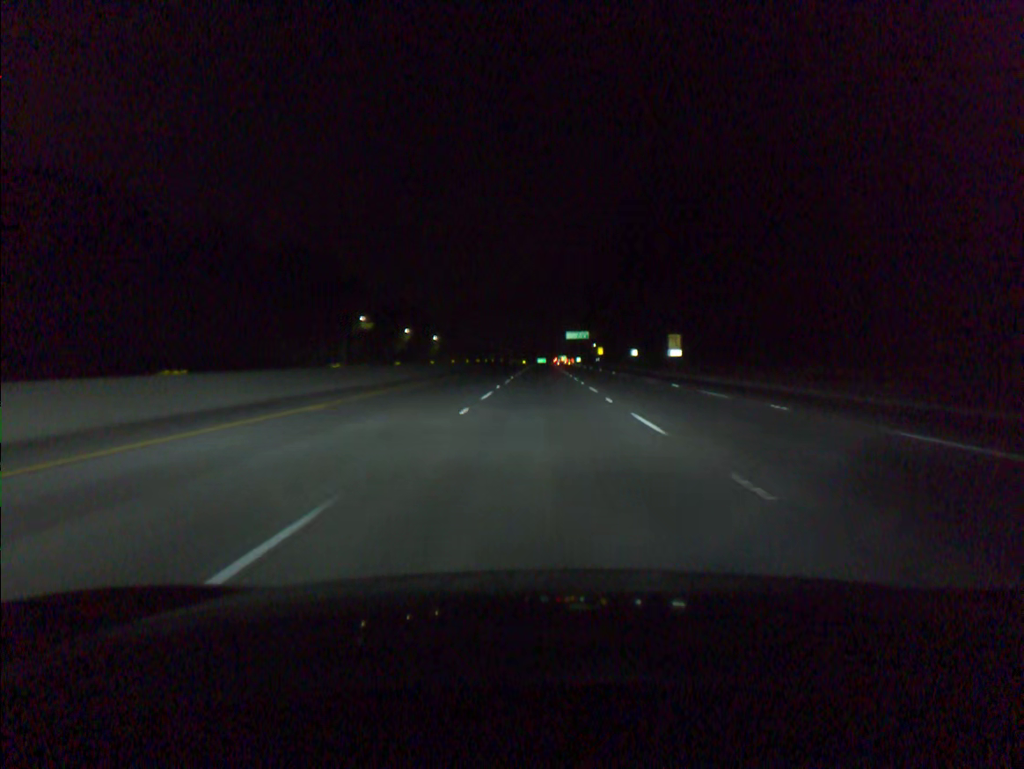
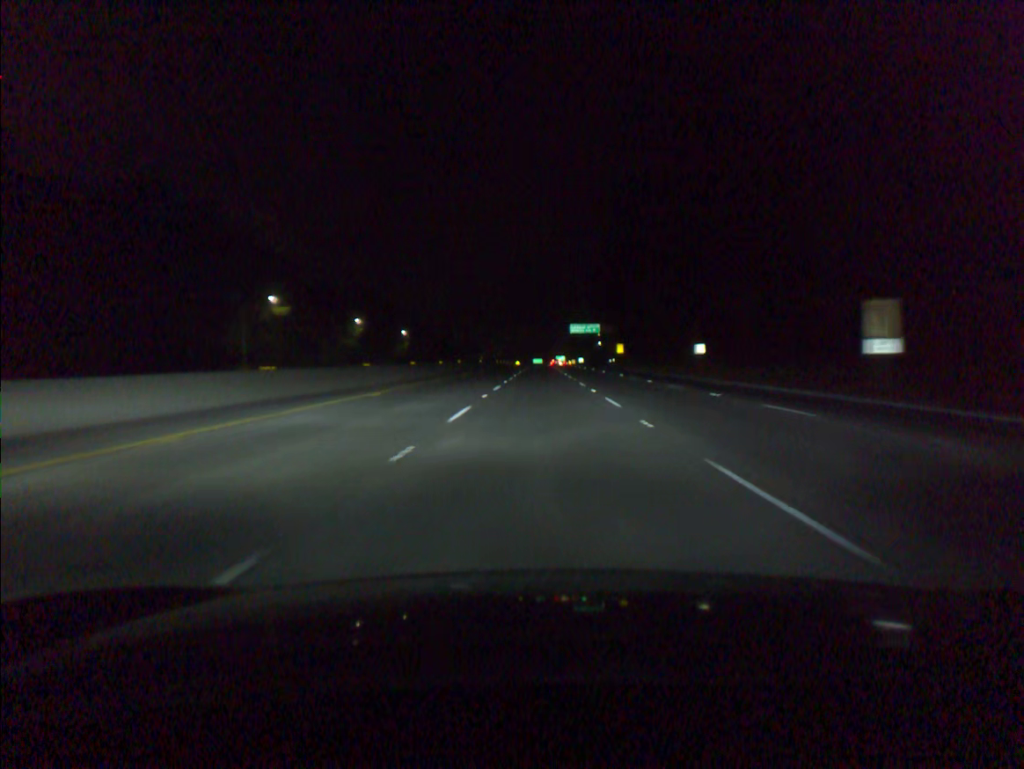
(+0.1, +51.6) m; 0°
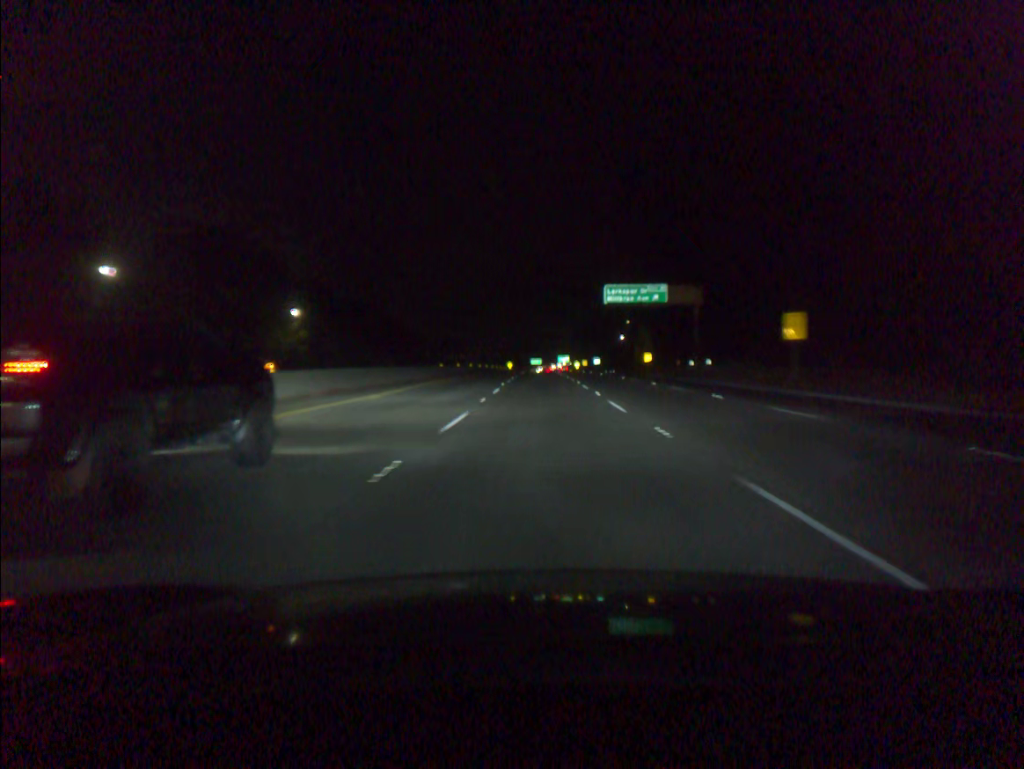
(0.0, +88.7) m; 0°
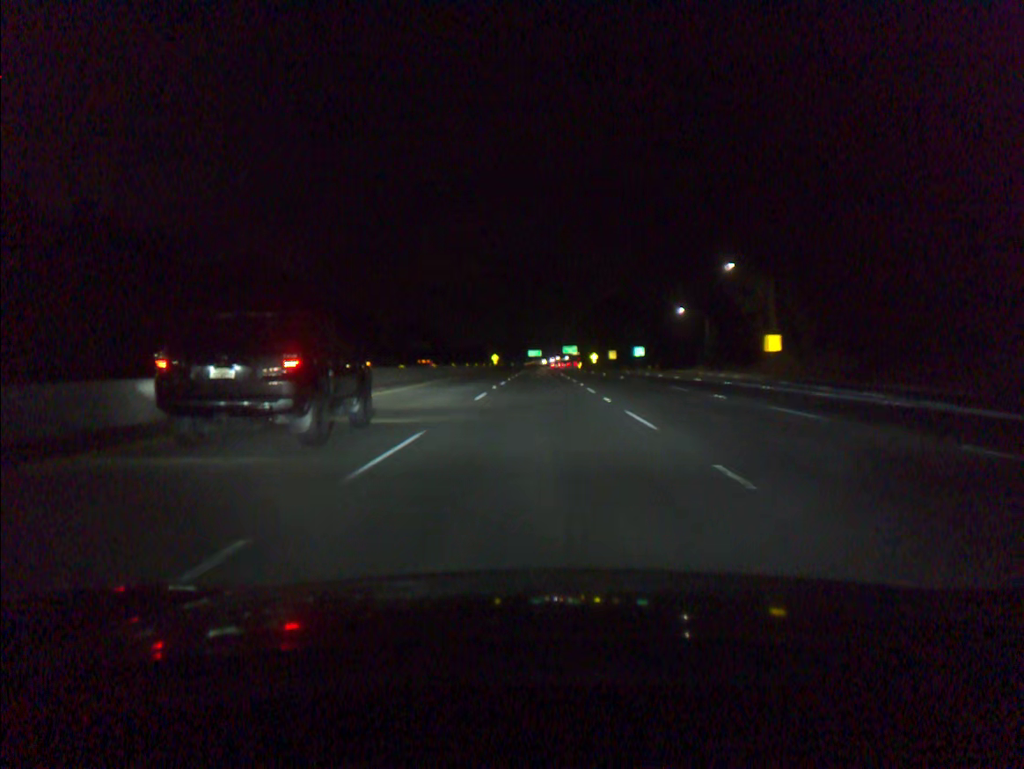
(0.0, +92.3) m; 0°
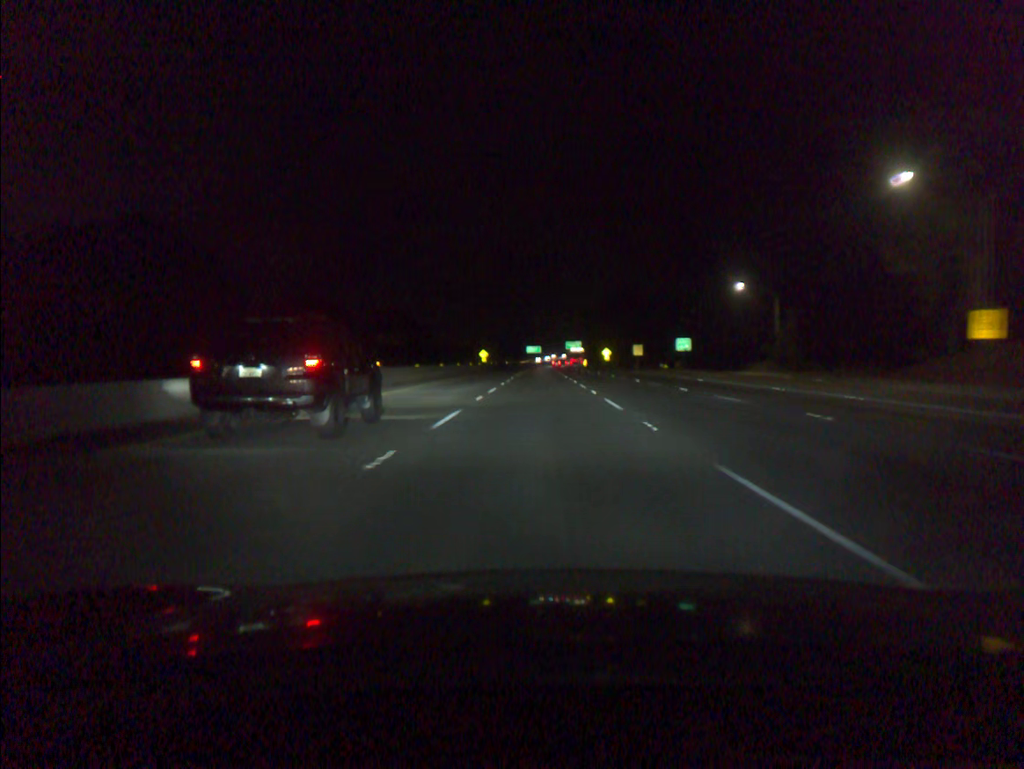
(0.0, +38.0) m; 0°
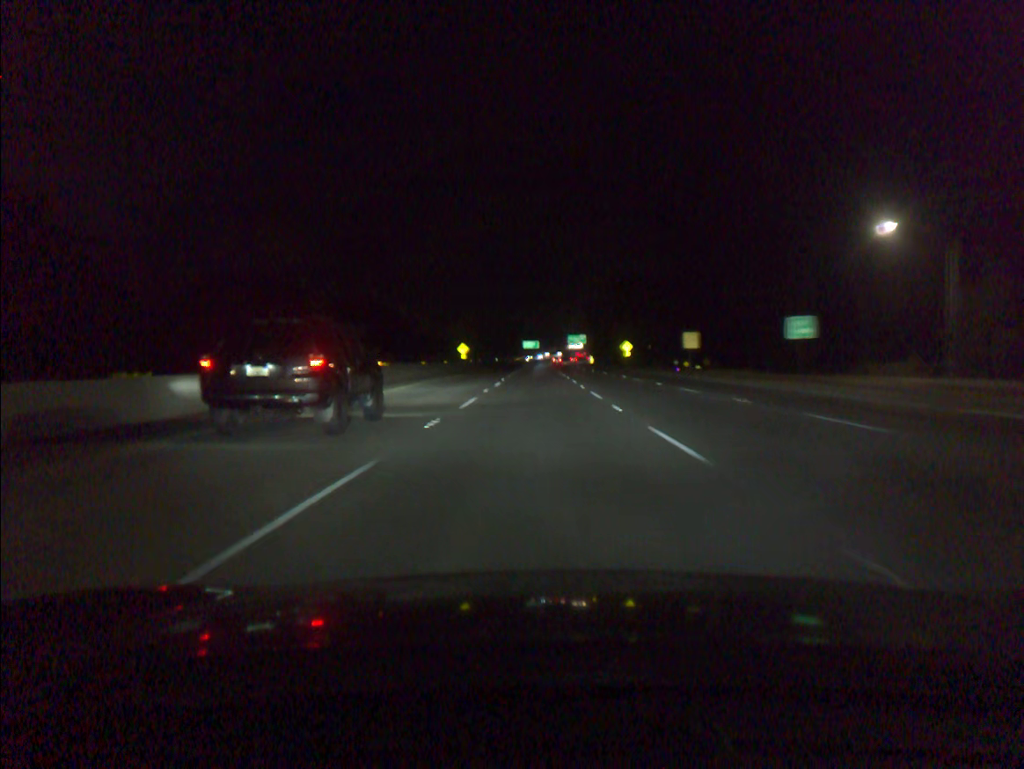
(+0.1, +38.7) m; 0°
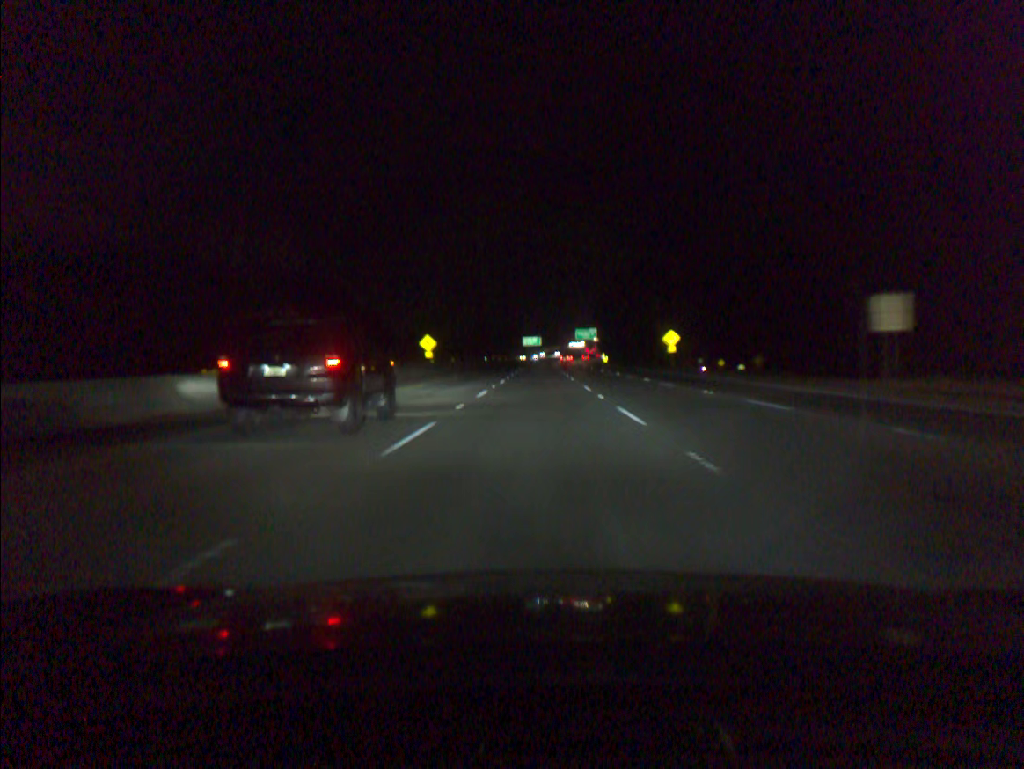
(0.0, +39.1) m; 0°
